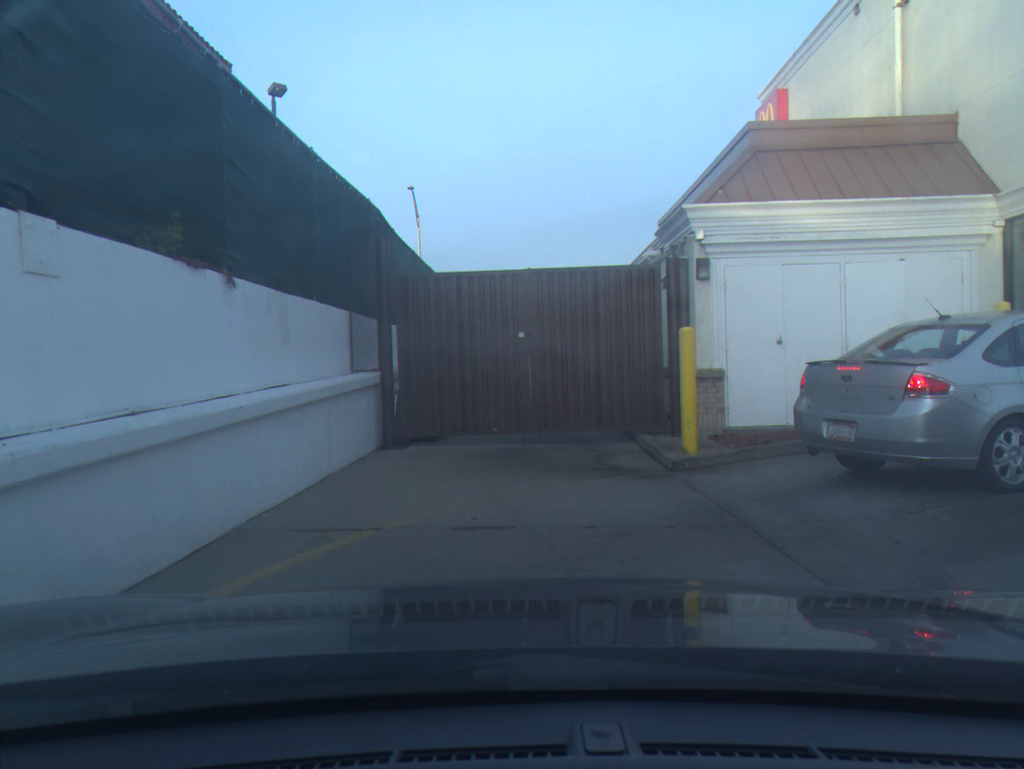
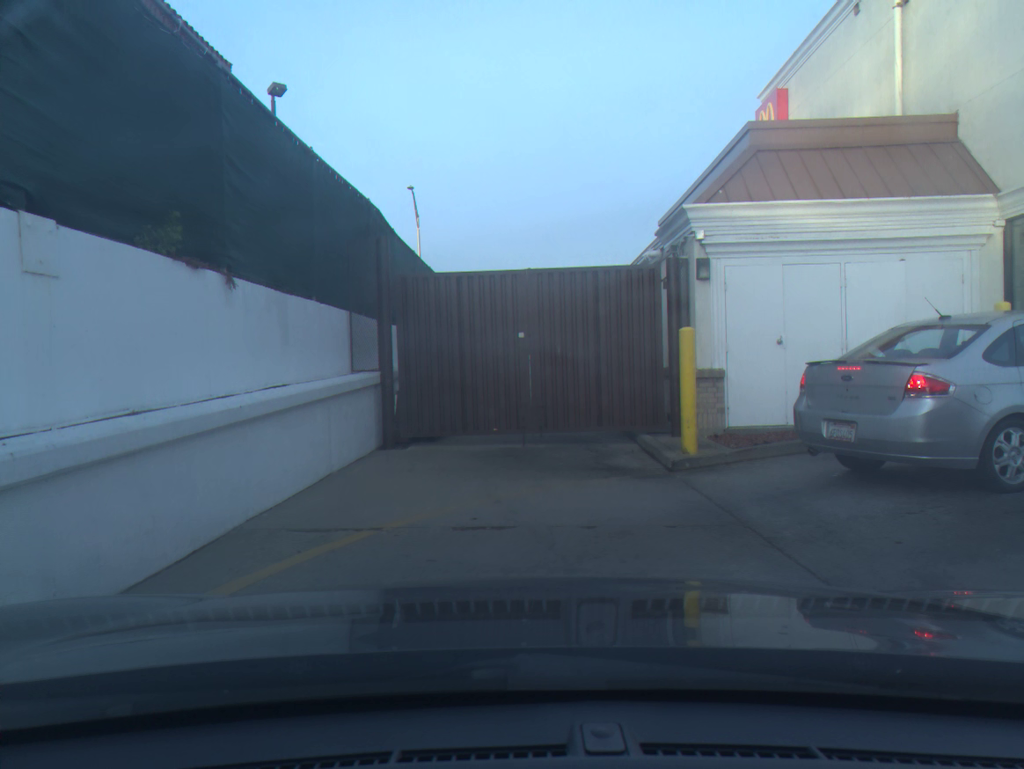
(0.0, 0.0) m; 0°
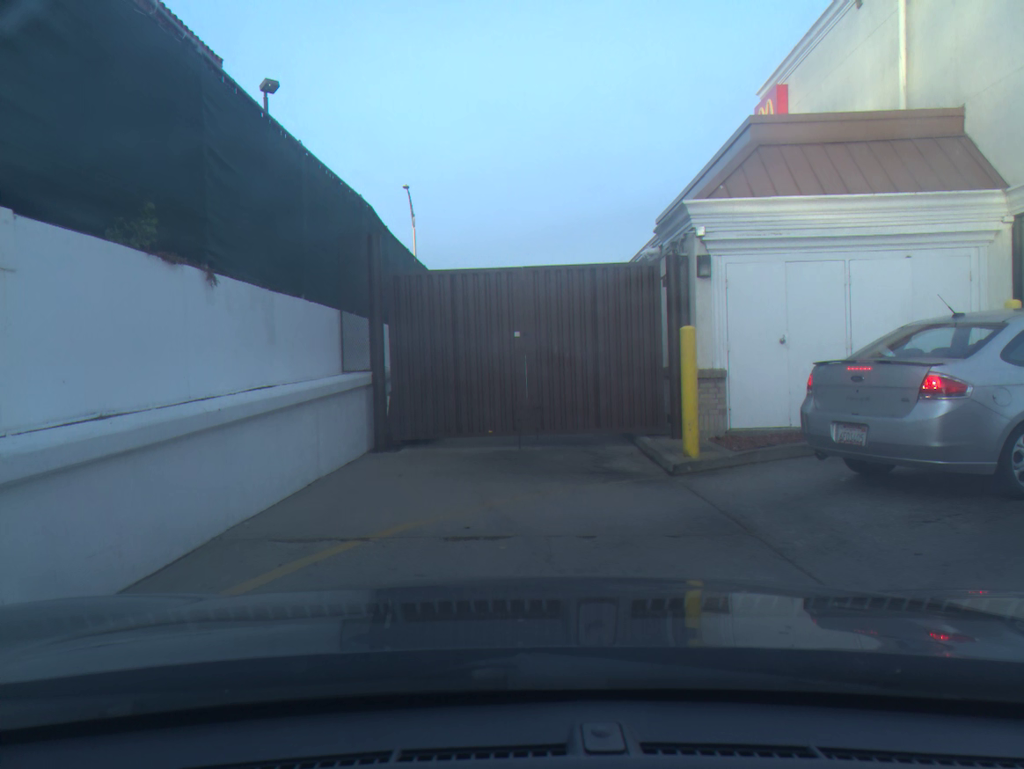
(+0.1, +0.3) m; 0°
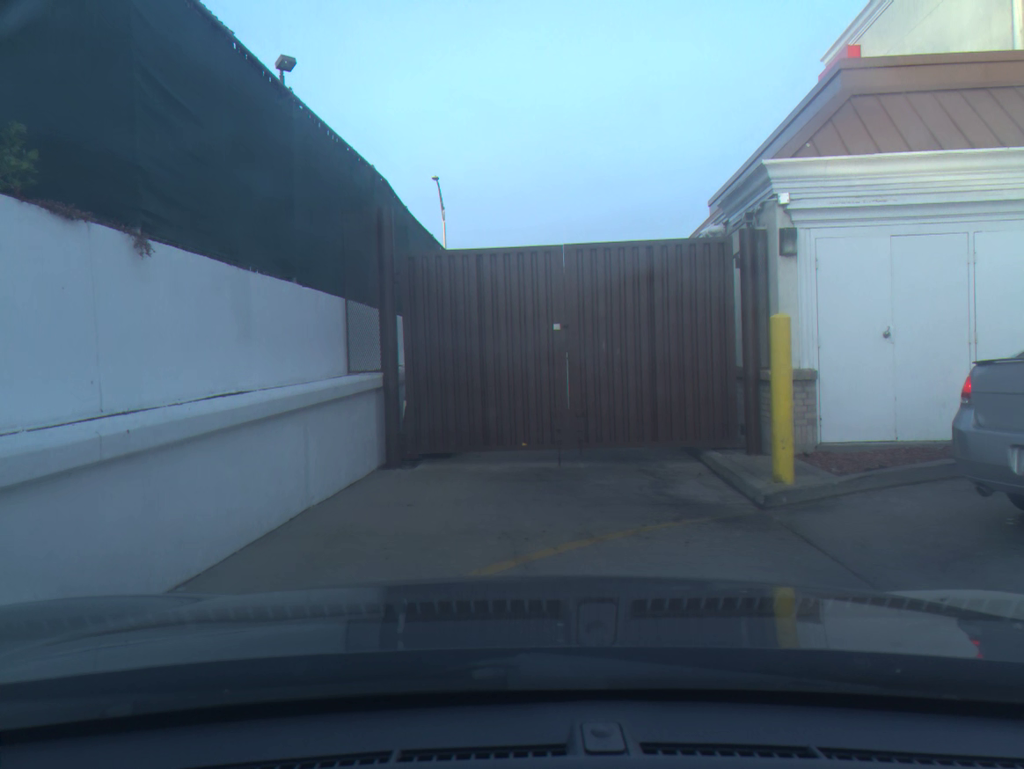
(-0.1, +1.8) m; -2°
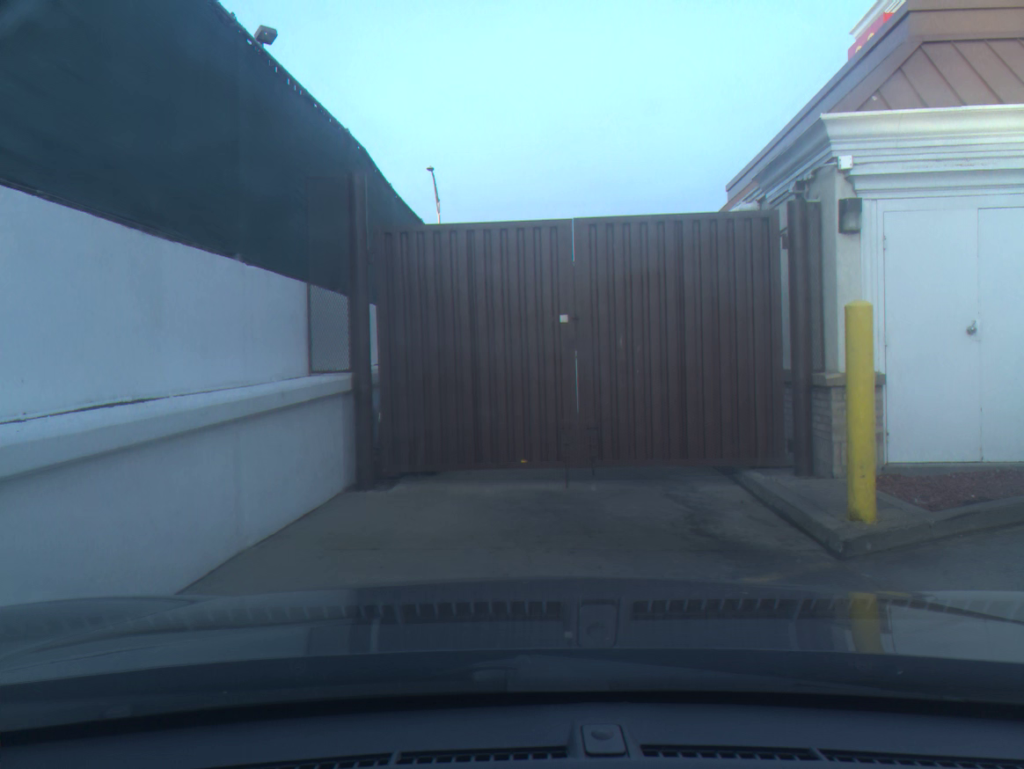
(0.0, +1.5) m; 0°
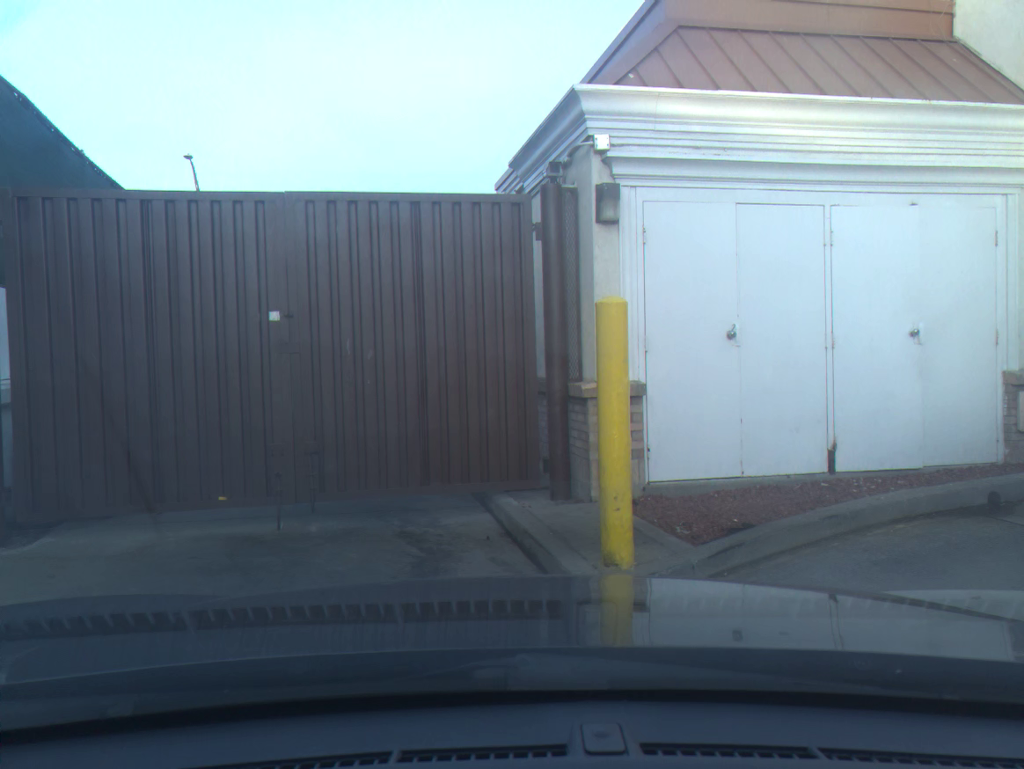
(+0.6, +1.2) m; +15°
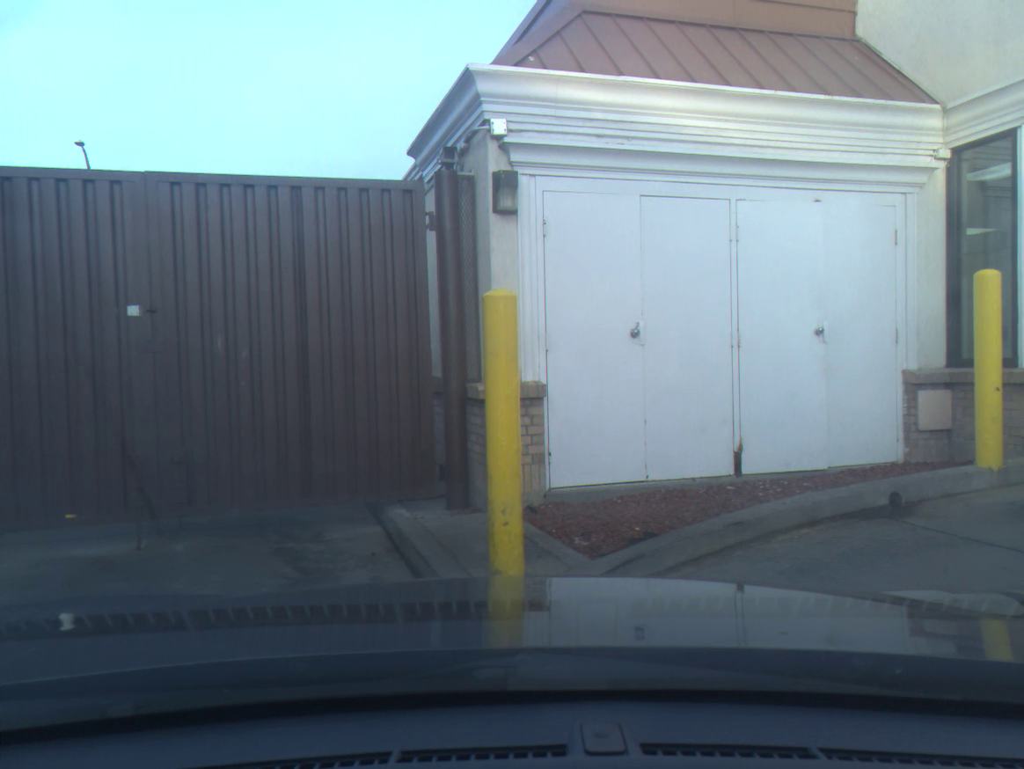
(+0.2, +0.3) m; +5°
